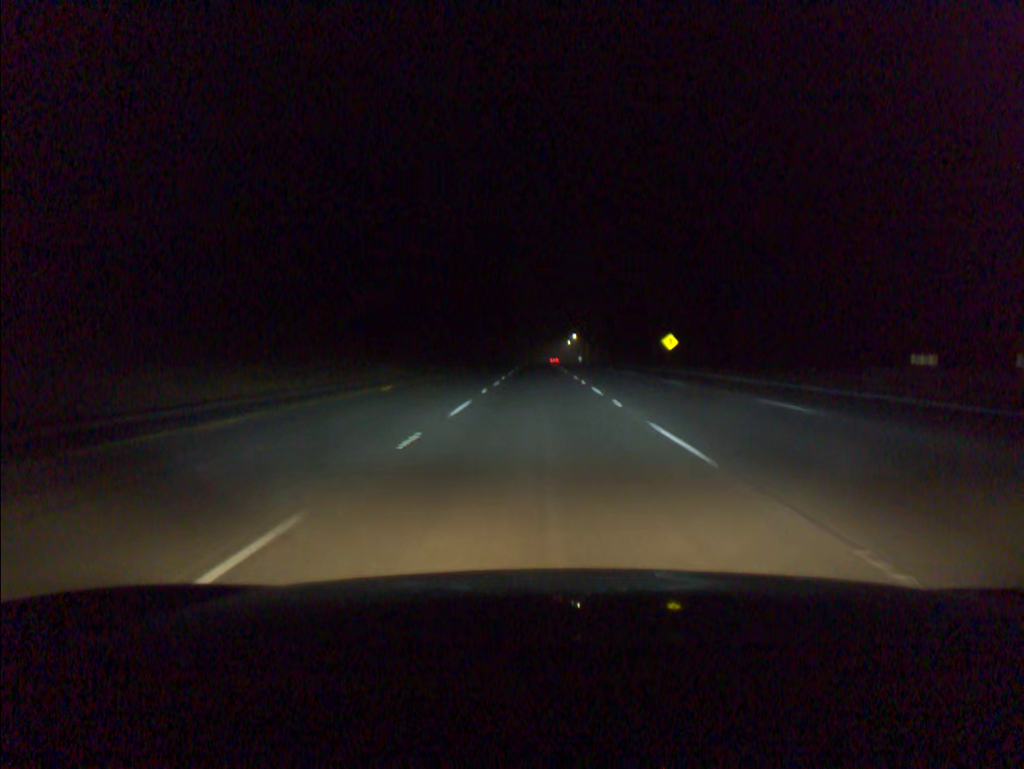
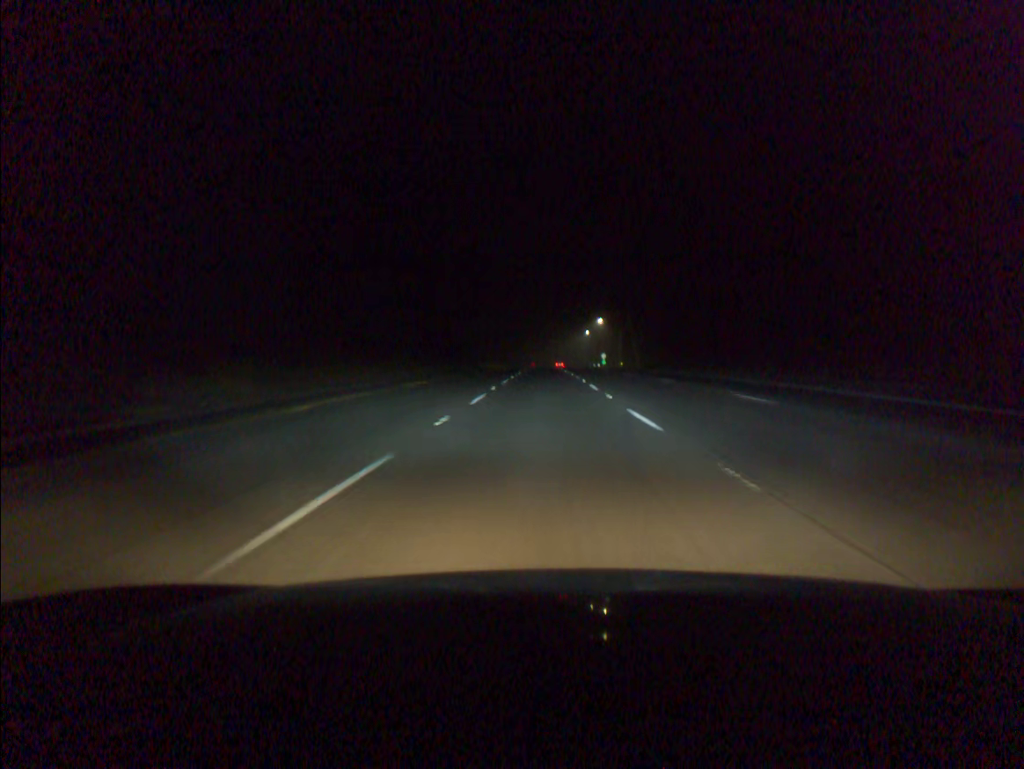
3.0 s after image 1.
(-0.3, +98.4) m; 0°
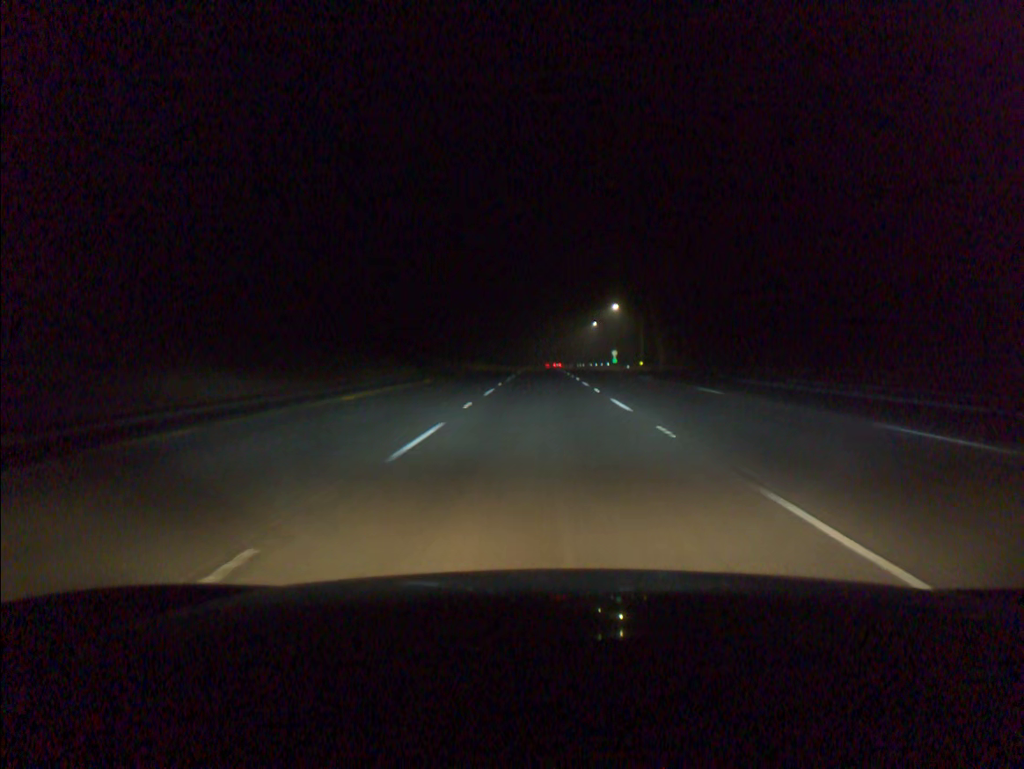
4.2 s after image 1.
(+0.1, +39.4) m; 0°
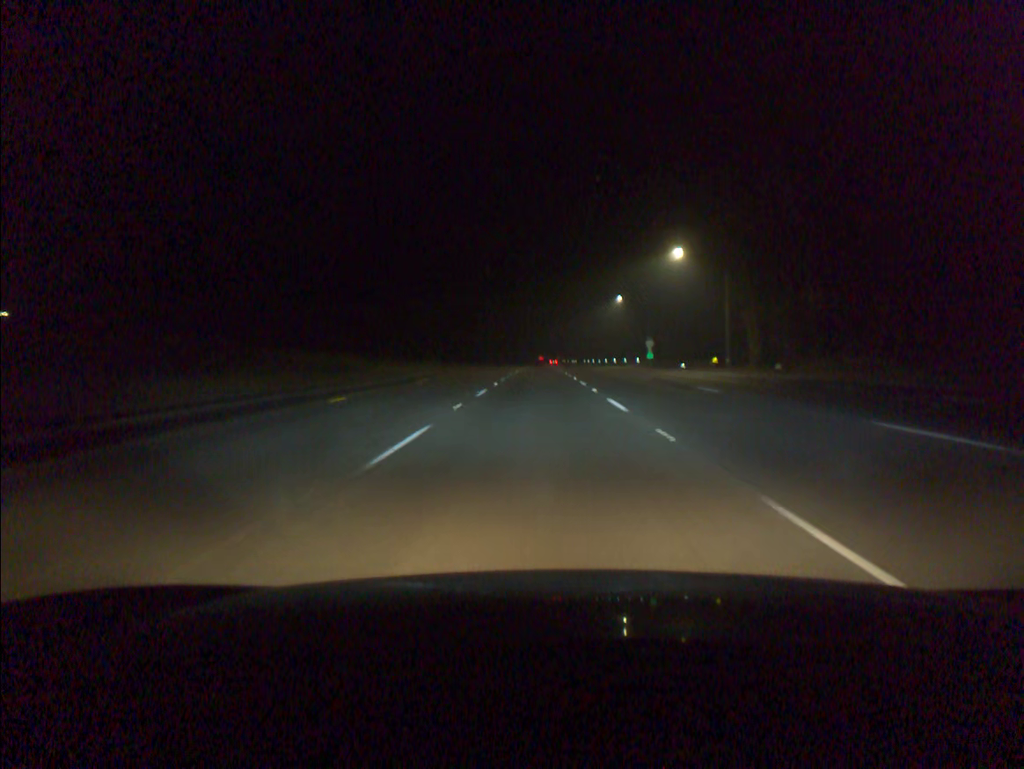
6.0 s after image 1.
(+0.1, +59.1) m; 0°
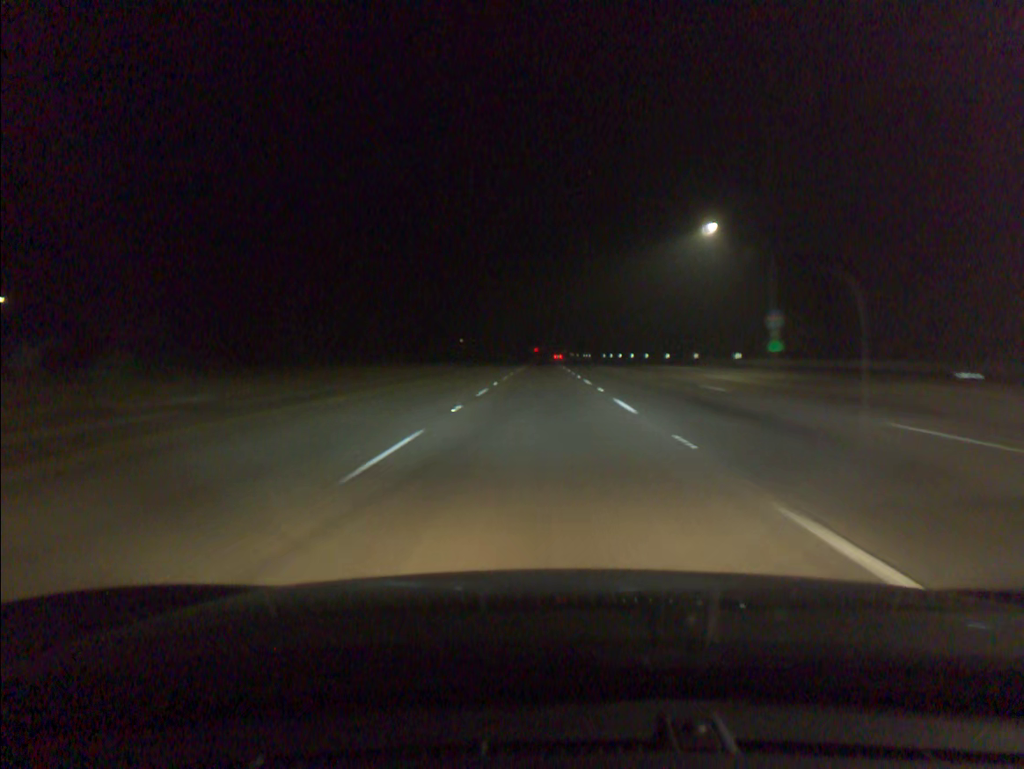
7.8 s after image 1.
(-0.1, +59.2) m; 0°
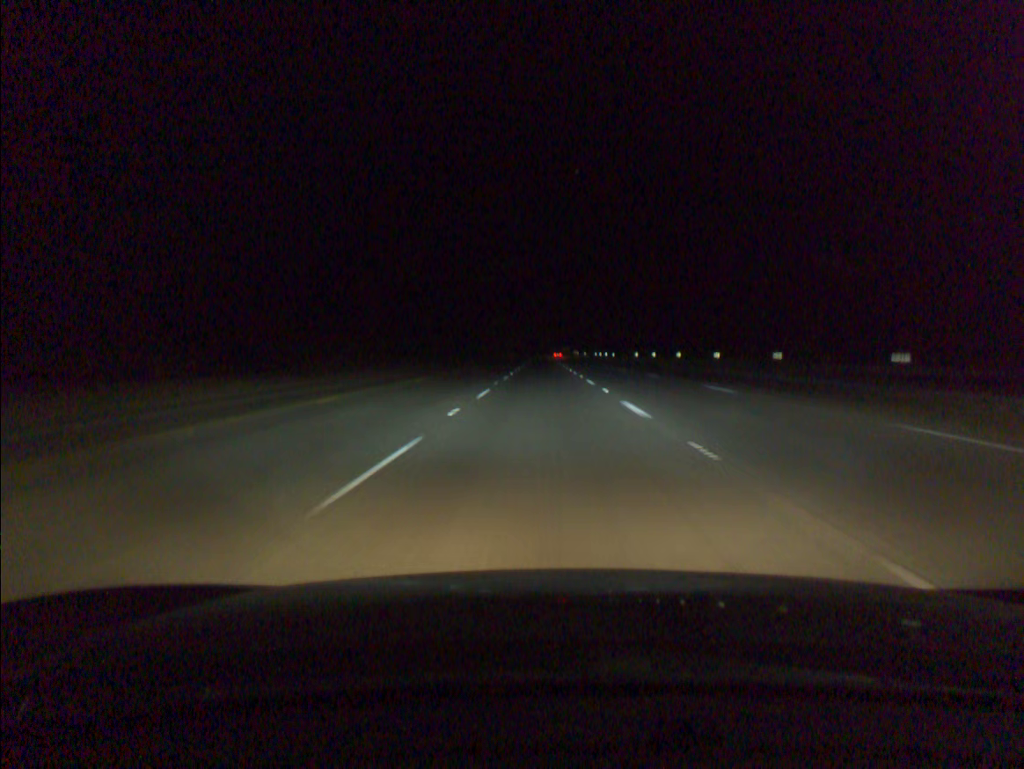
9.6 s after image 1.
(0.0, +59.4) m; 0°
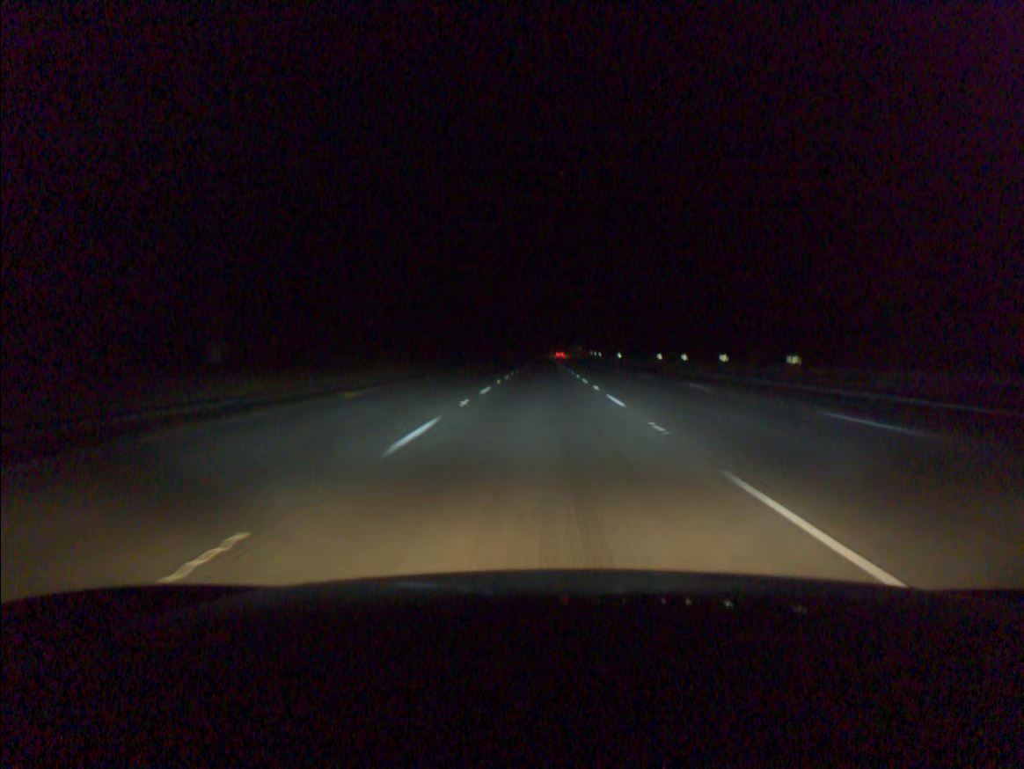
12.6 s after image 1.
(+0.2, +99.1) m; 0°
